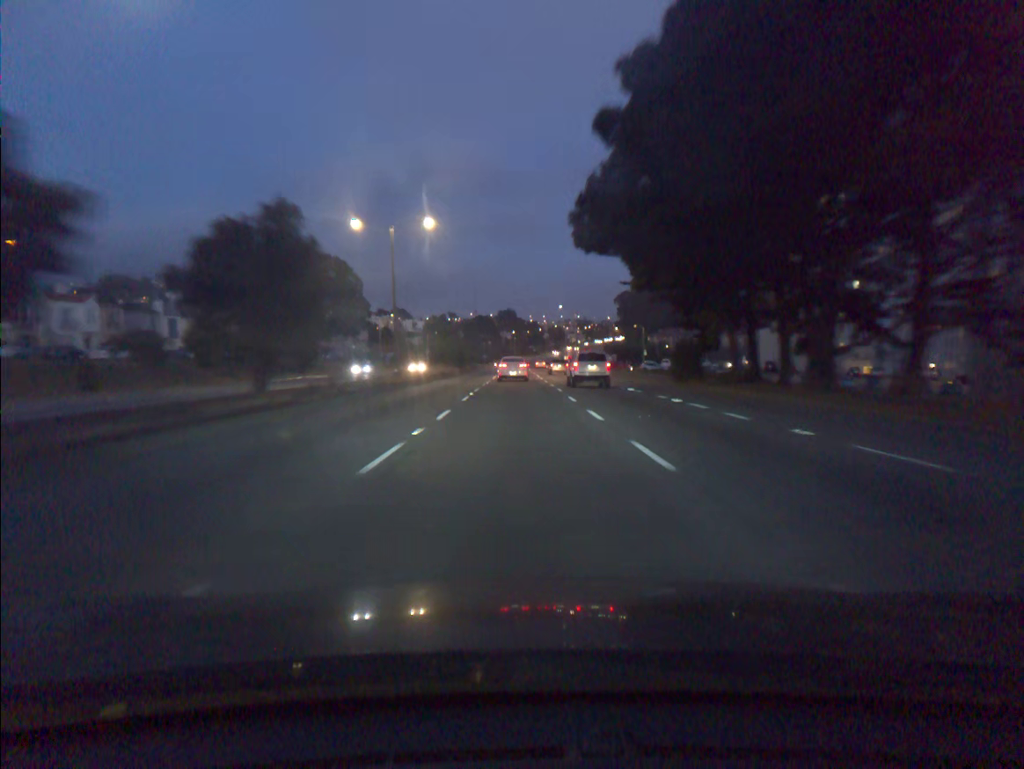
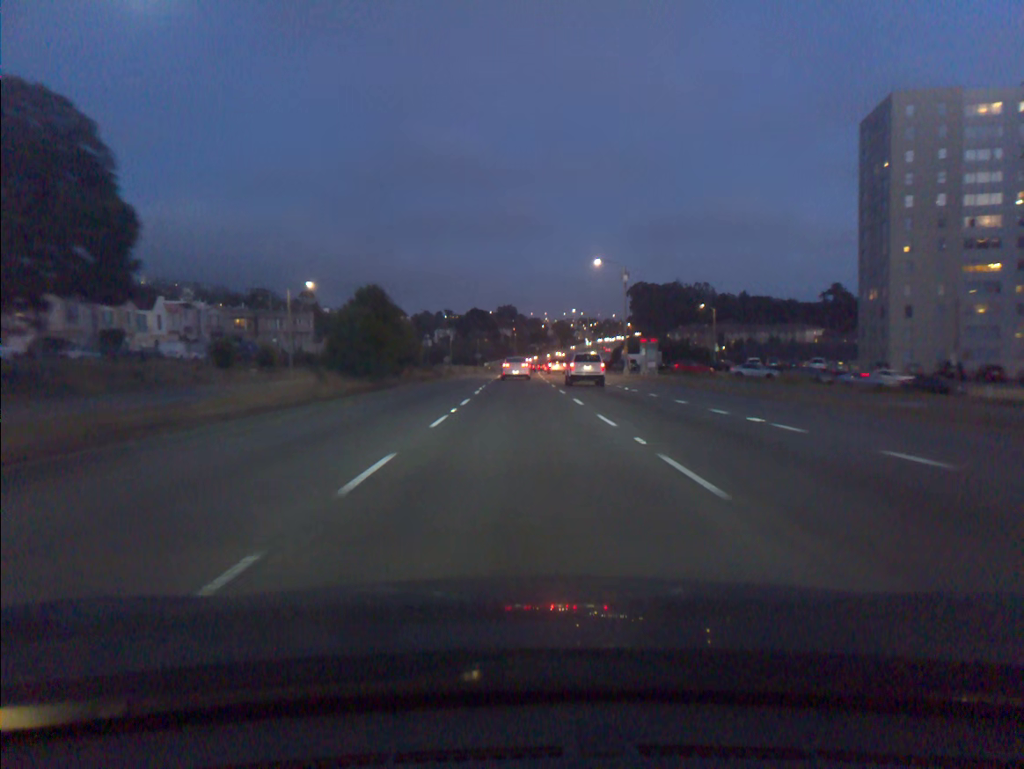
(-0.1, +53.3) m; 0°
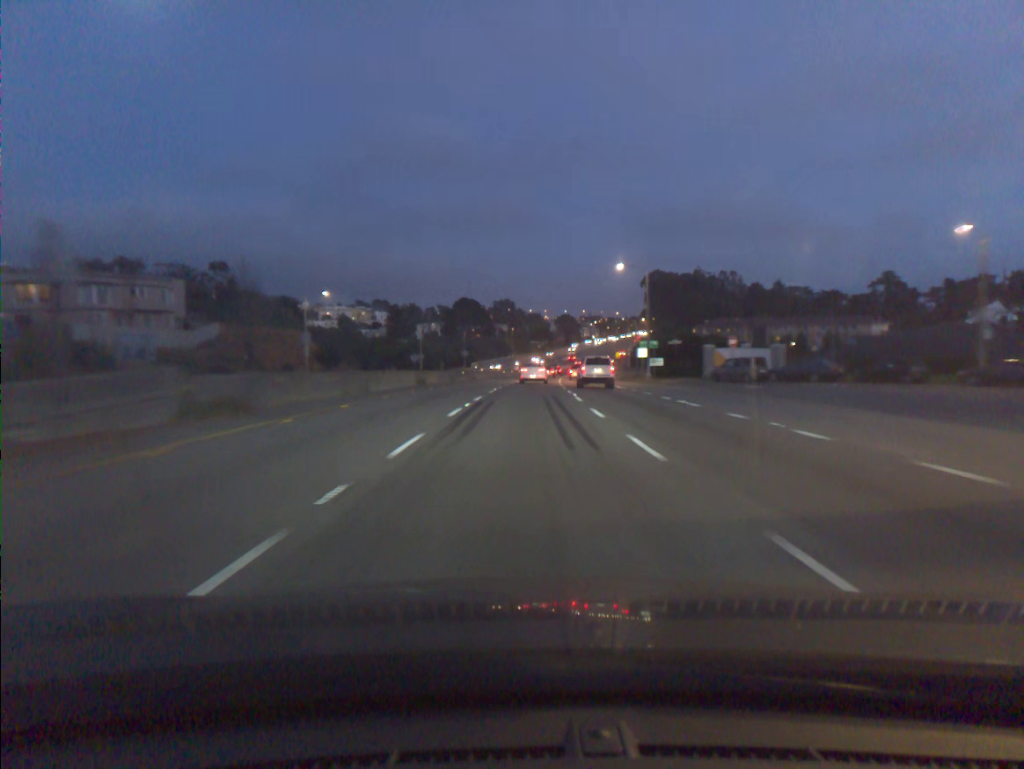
(+0.1, +56.6) m; 0°
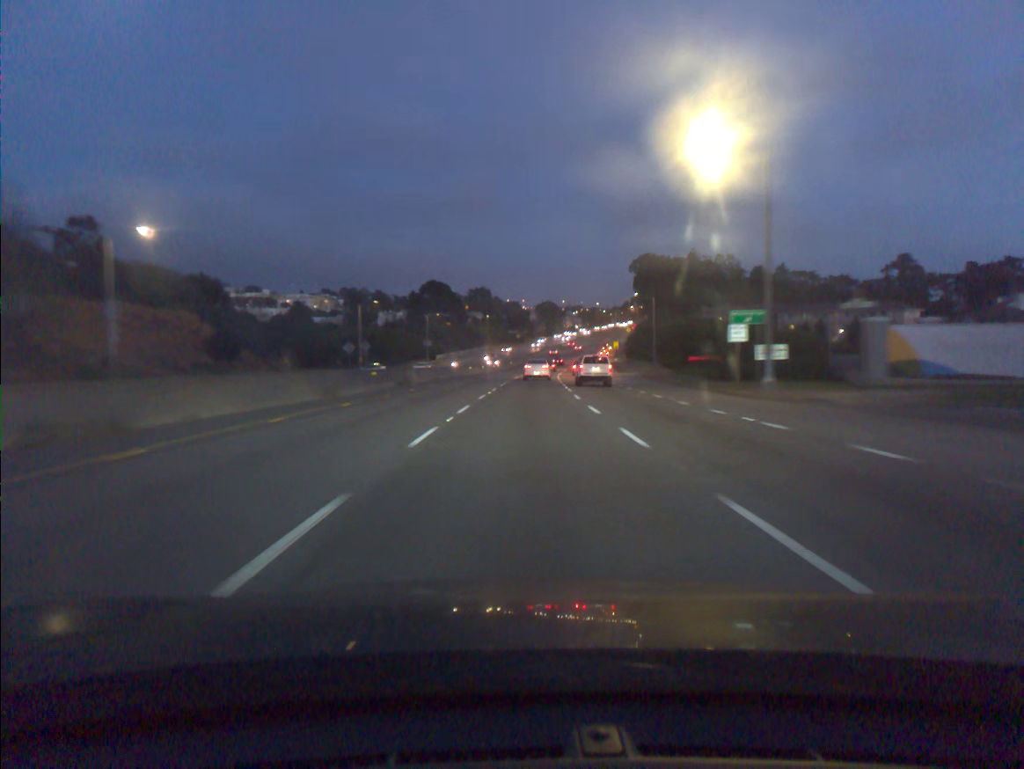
(+0.4, +35.3) m; +2°
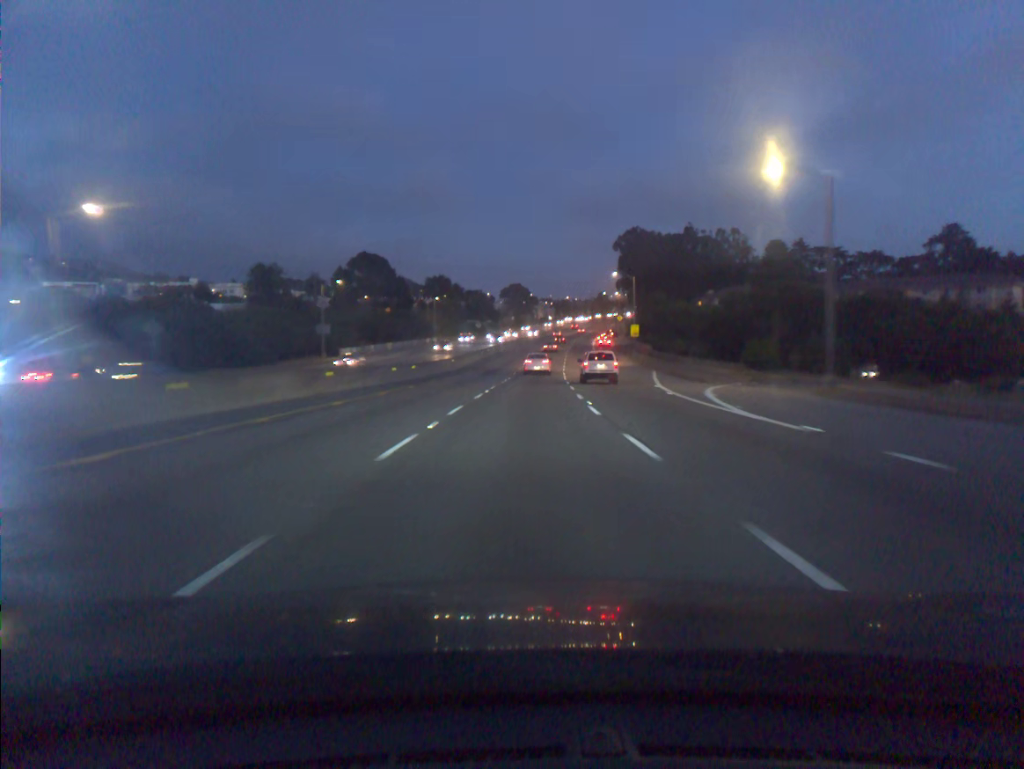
(+1.5, +60.9) m; +2°
